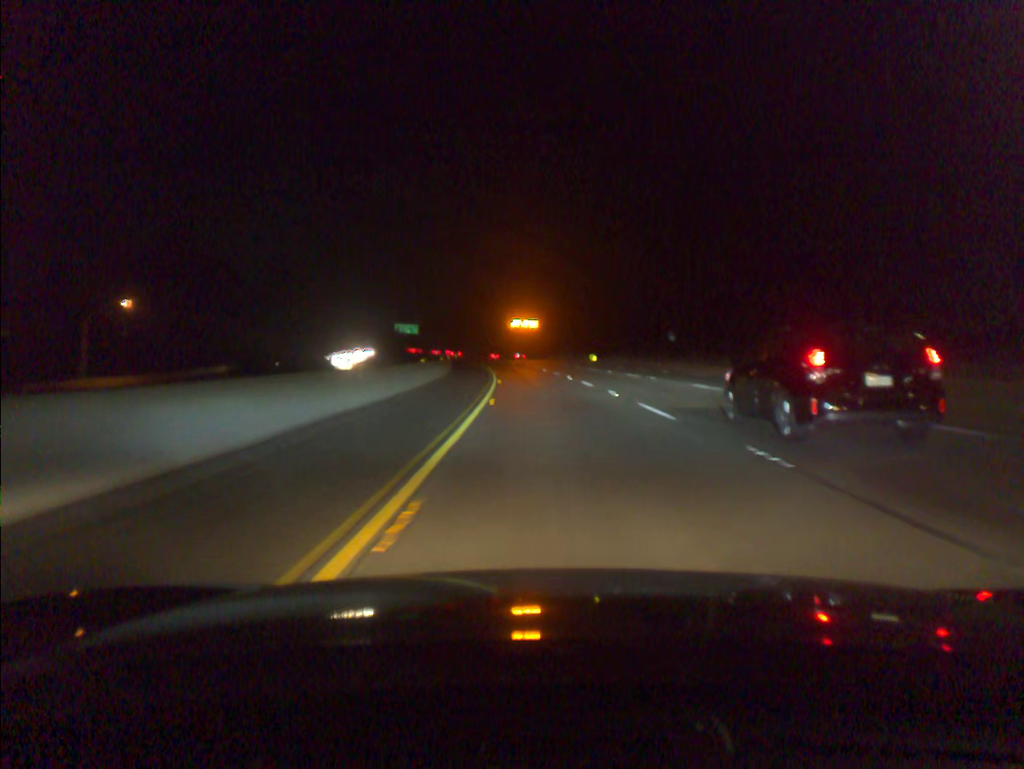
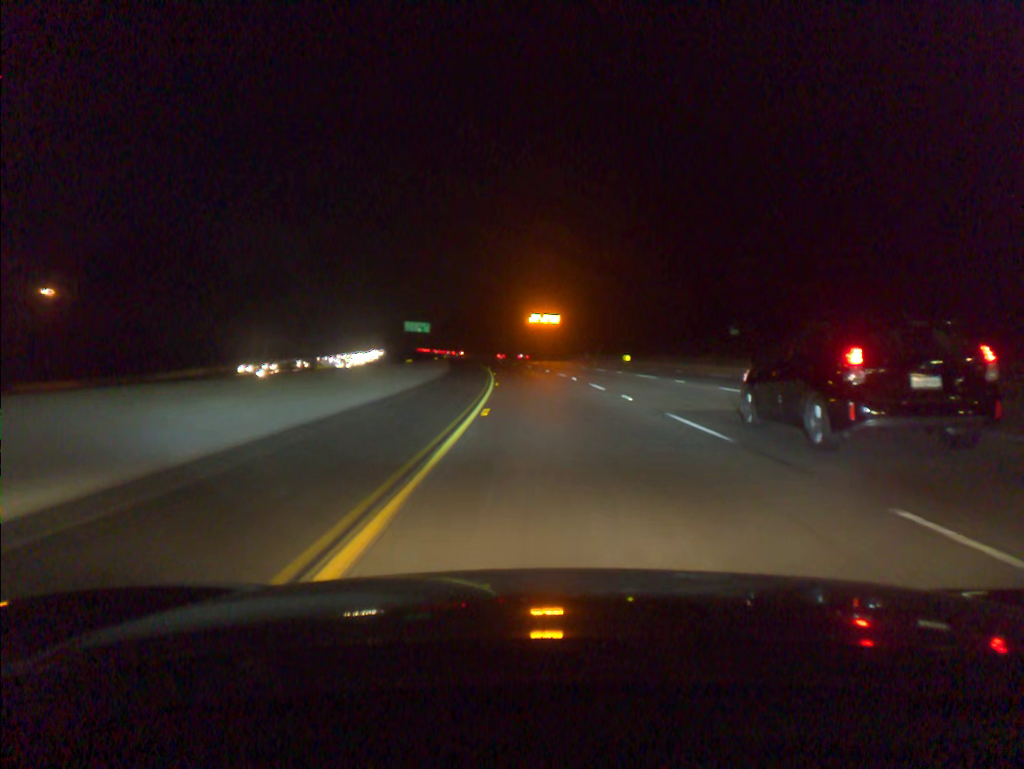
(-0.2, +18.4) m; -2°
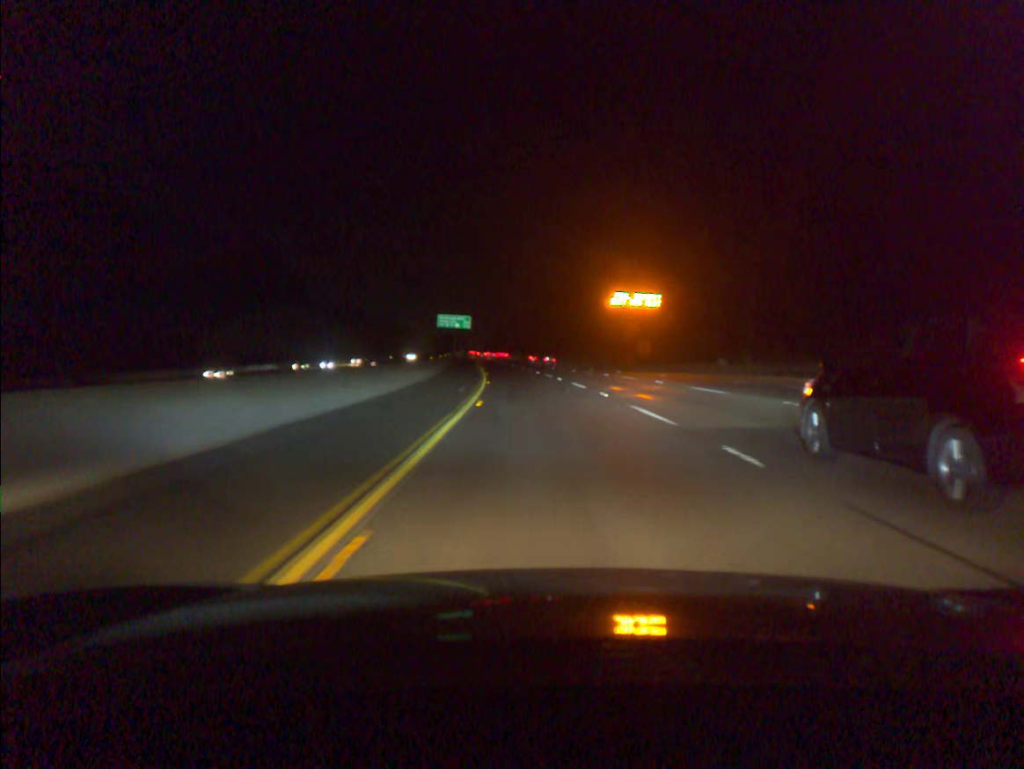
(-2.3, +55.3) m; -5°
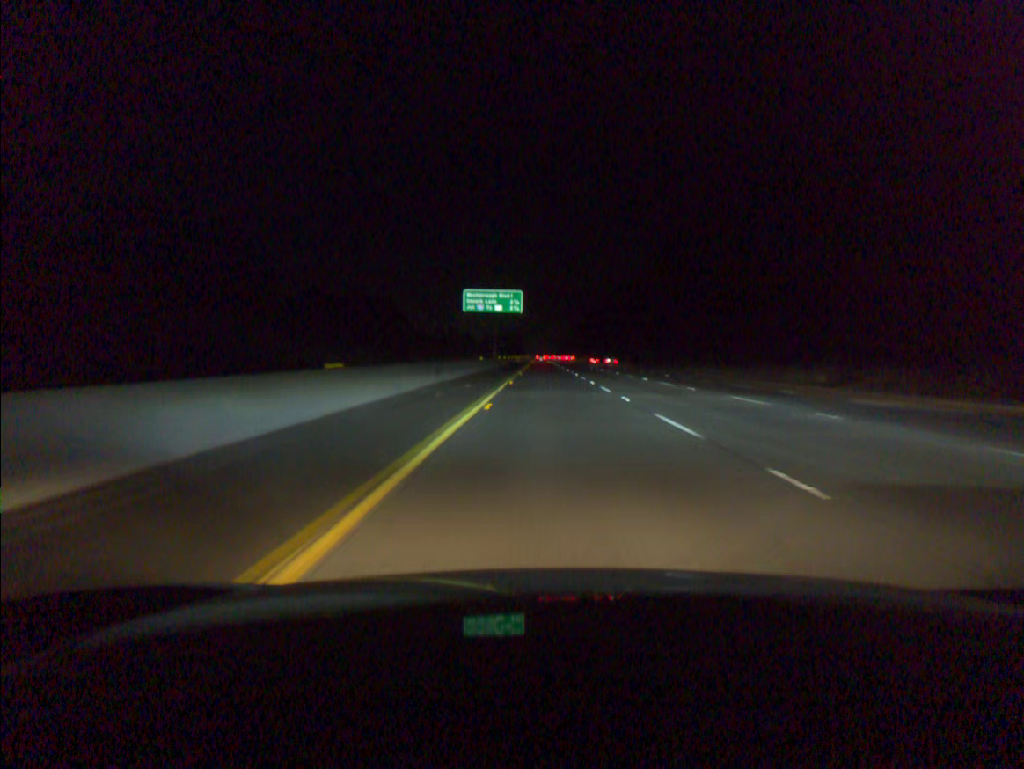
(-4.5, +74.4) m; -5°
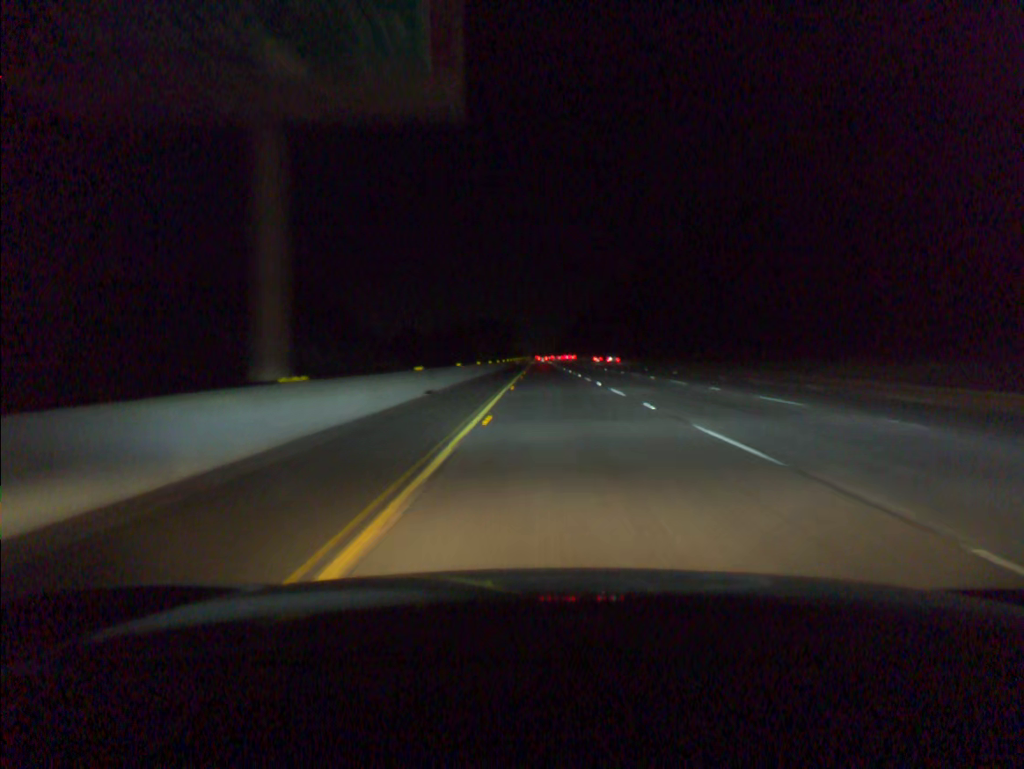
(-0.3, +75.9) m; 0°
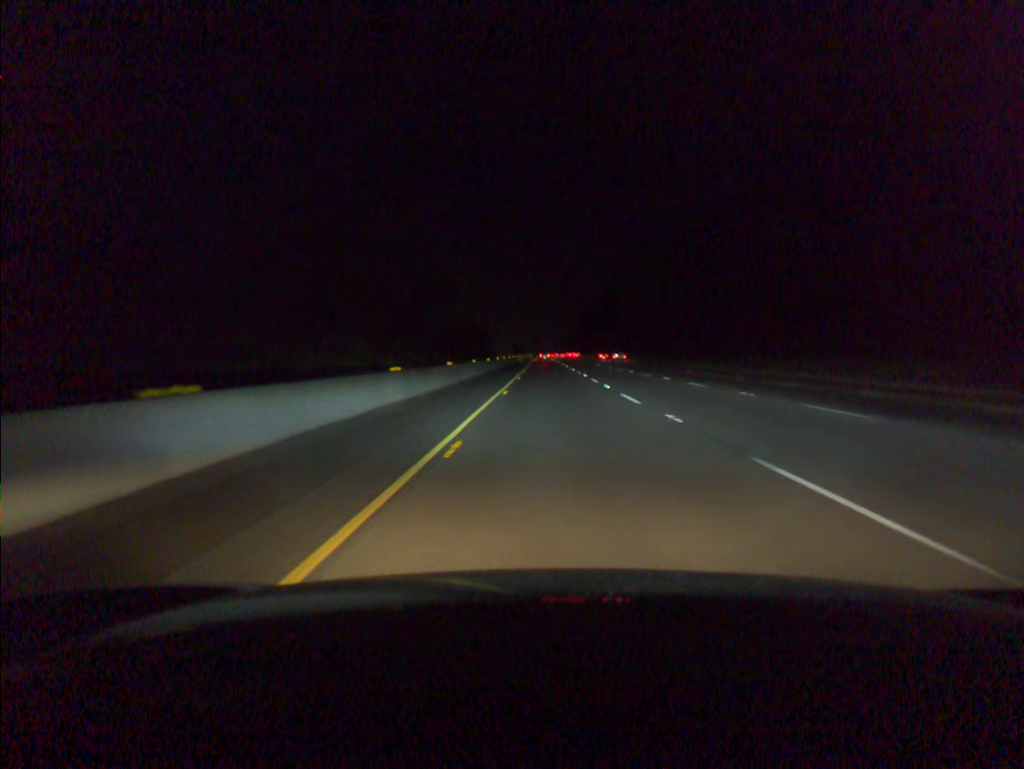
(-0.1, +77.3) m; 0°
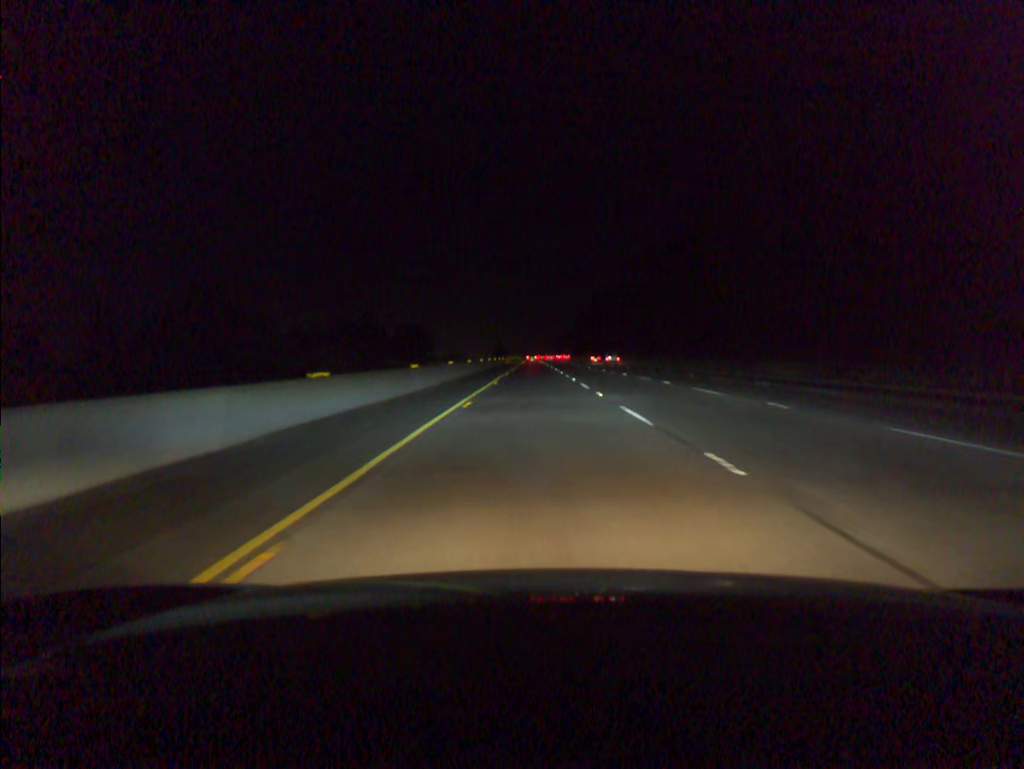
(+0.5, +78.8) m; +1°
